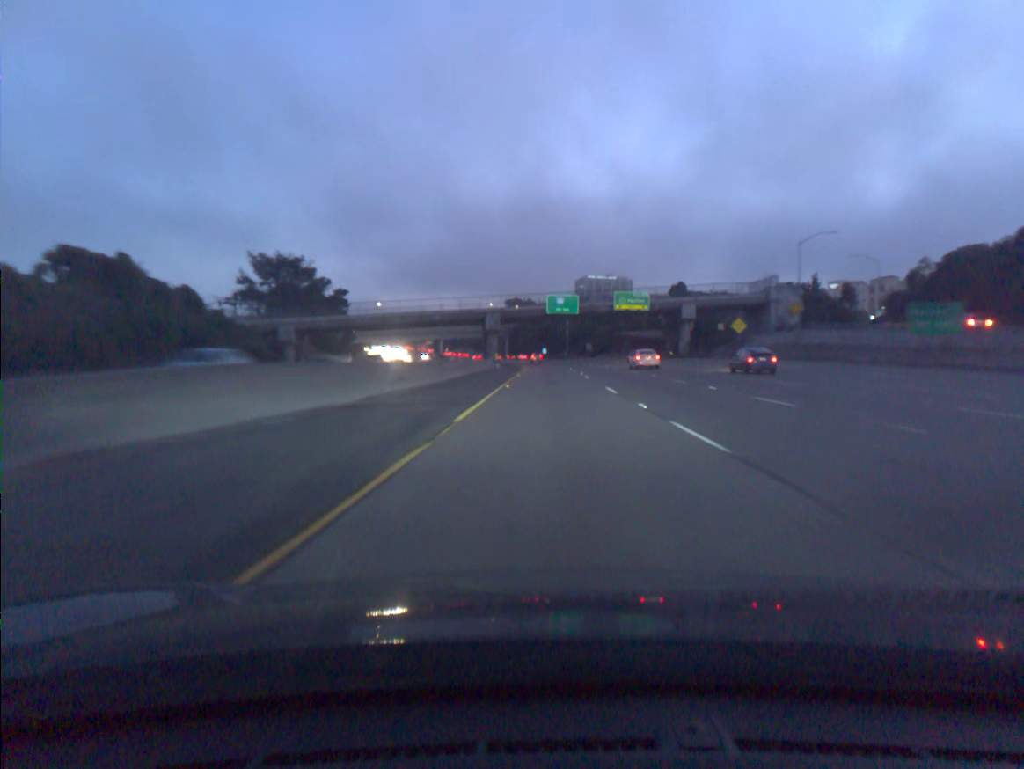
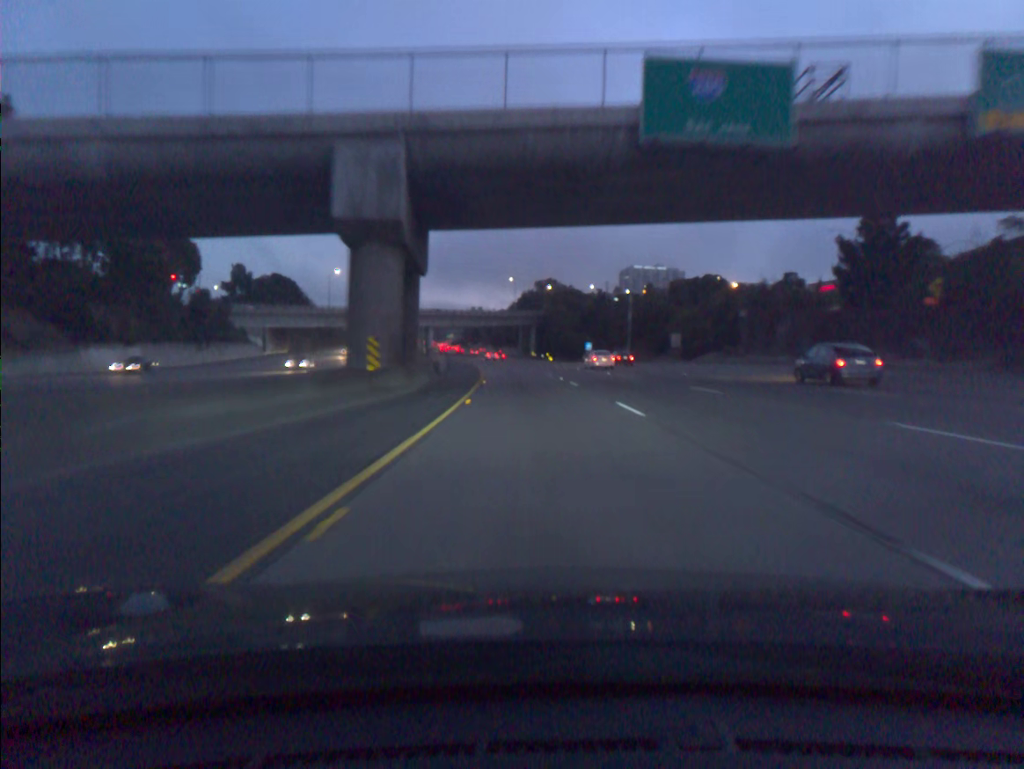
(-0.8, +96.6) m; -3°
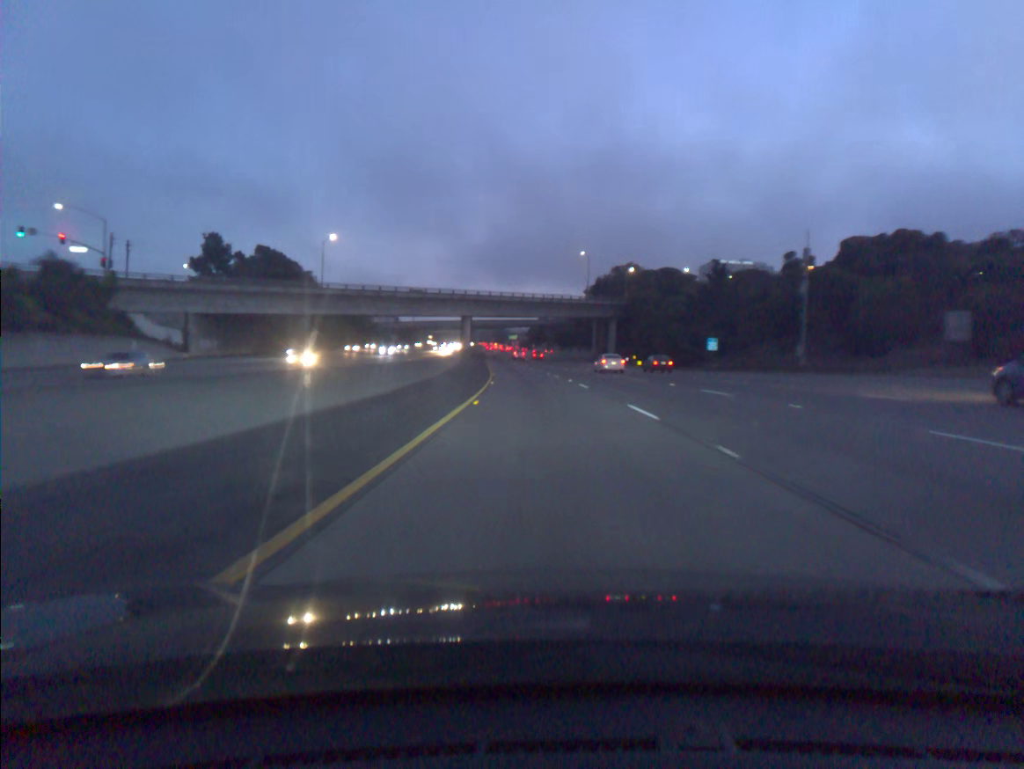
(-2.8, +58.5) m; -5°
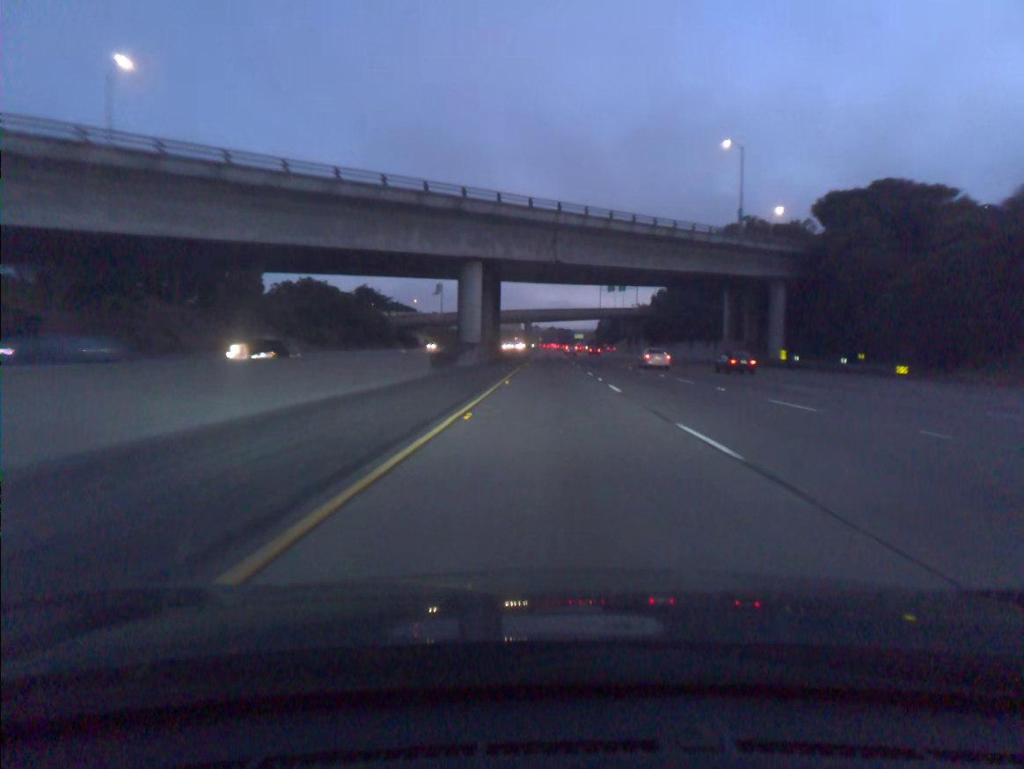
(-3.6, +78.3) m; -5°
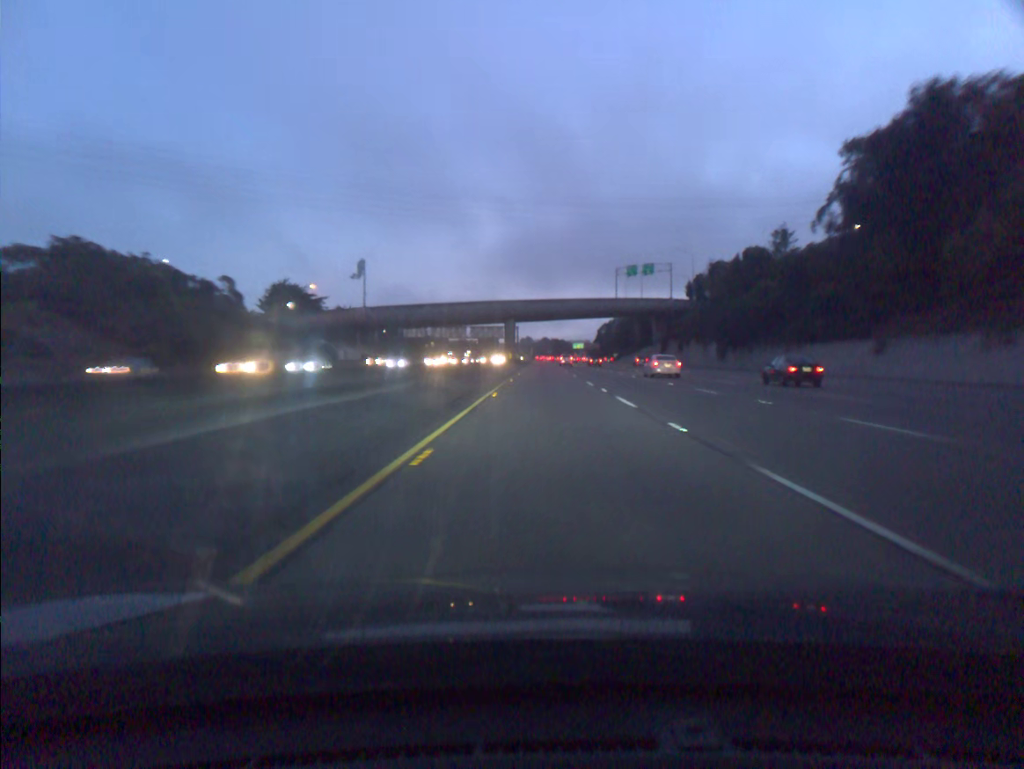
(+0.4, +78.0) m; +1°
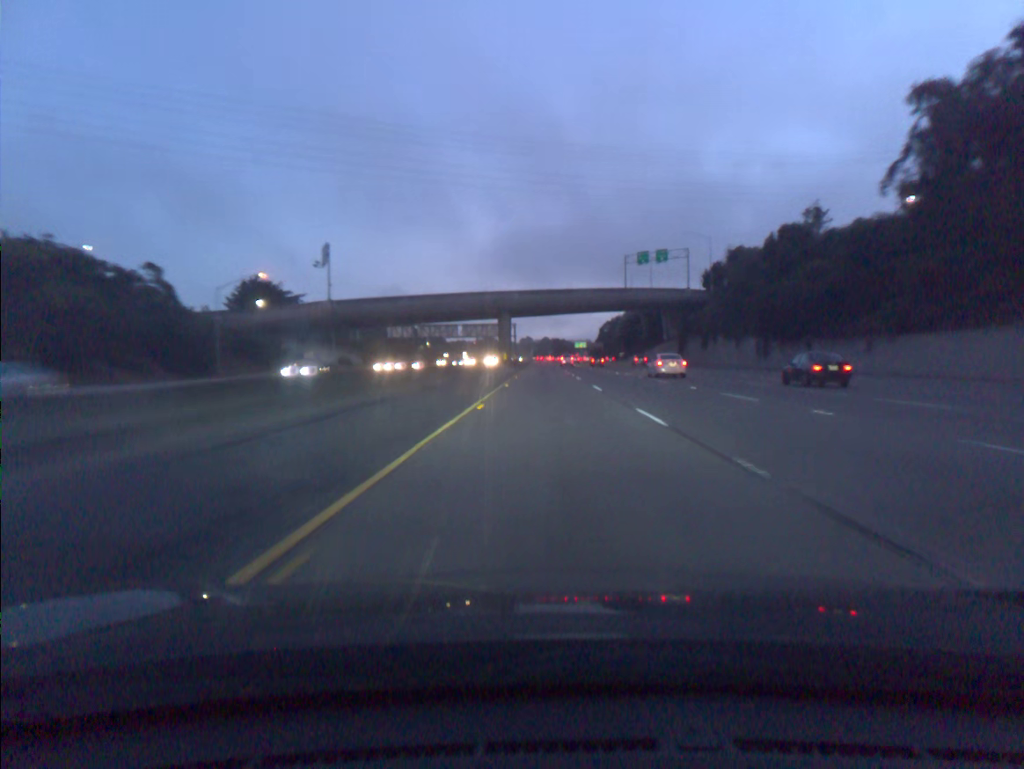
(0.0, +19.4) m; 0°
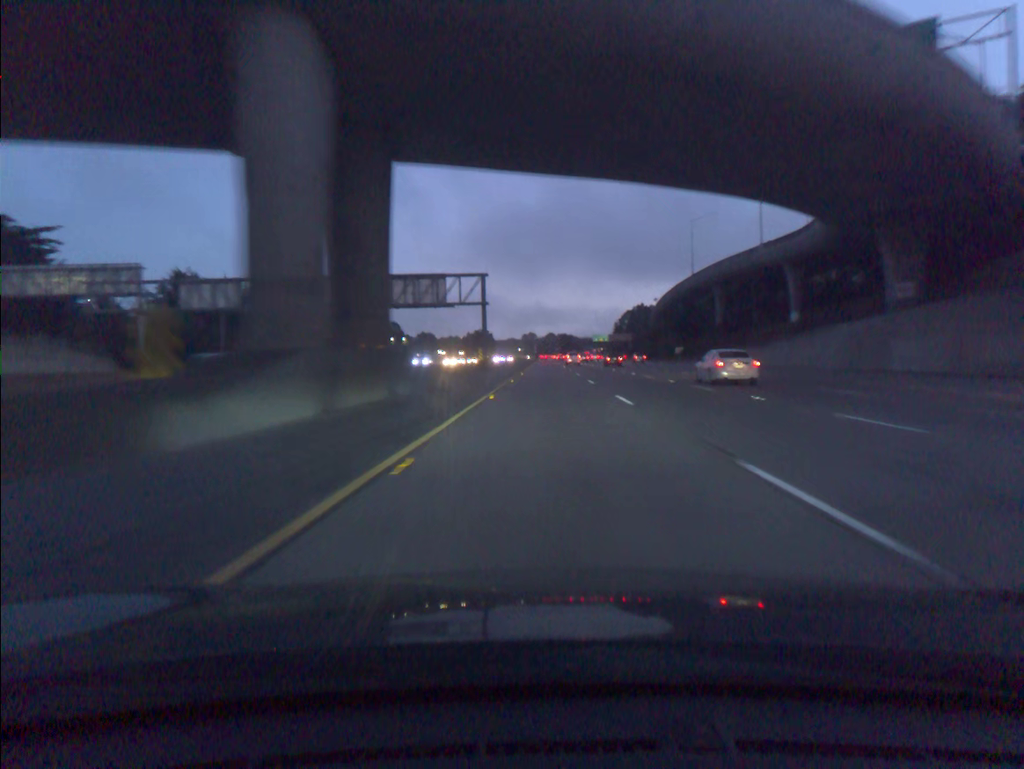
(-0.3, +97.2) m; 0°
